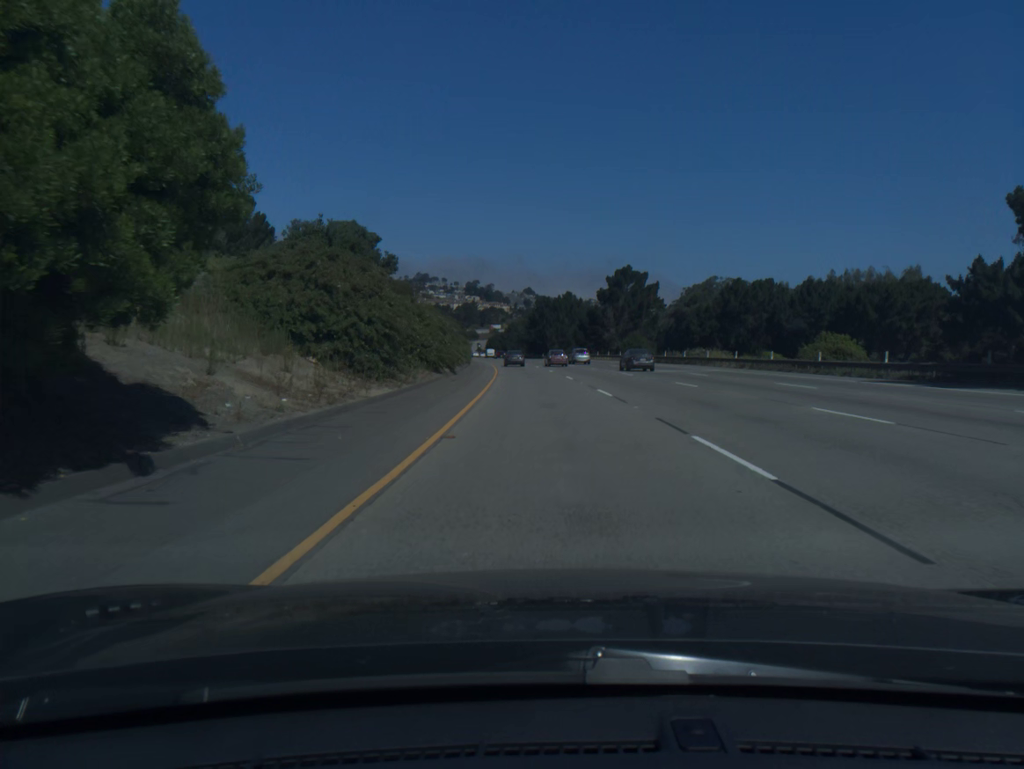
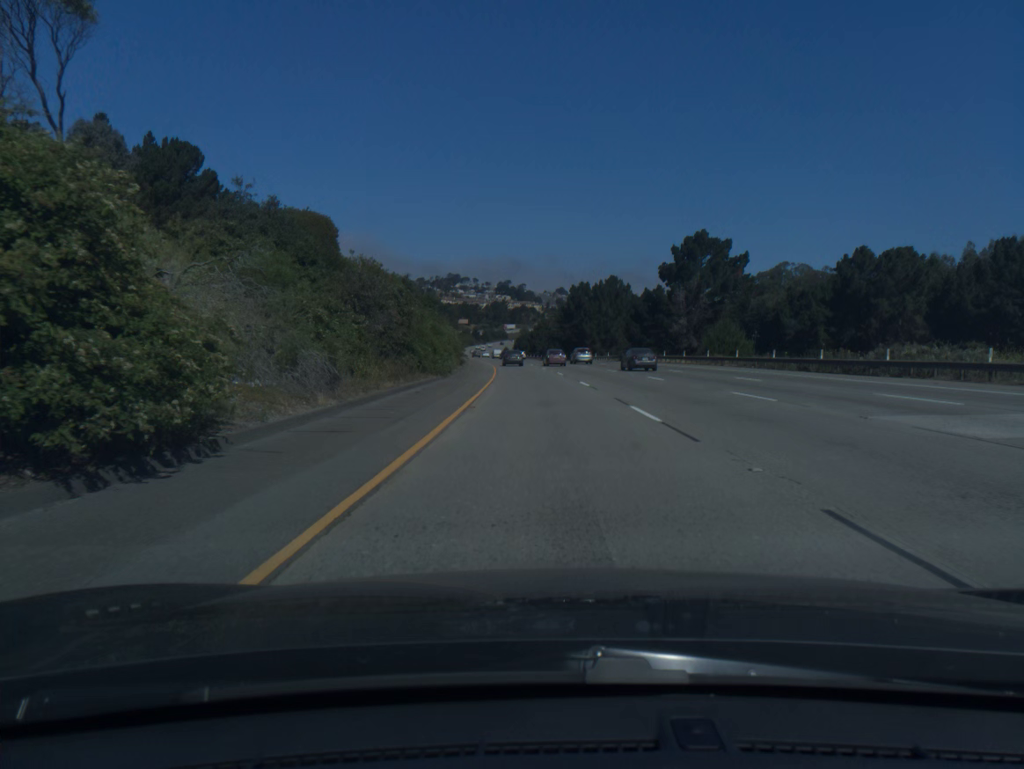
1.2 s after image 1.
(-0.7, +37.7) m; -2°
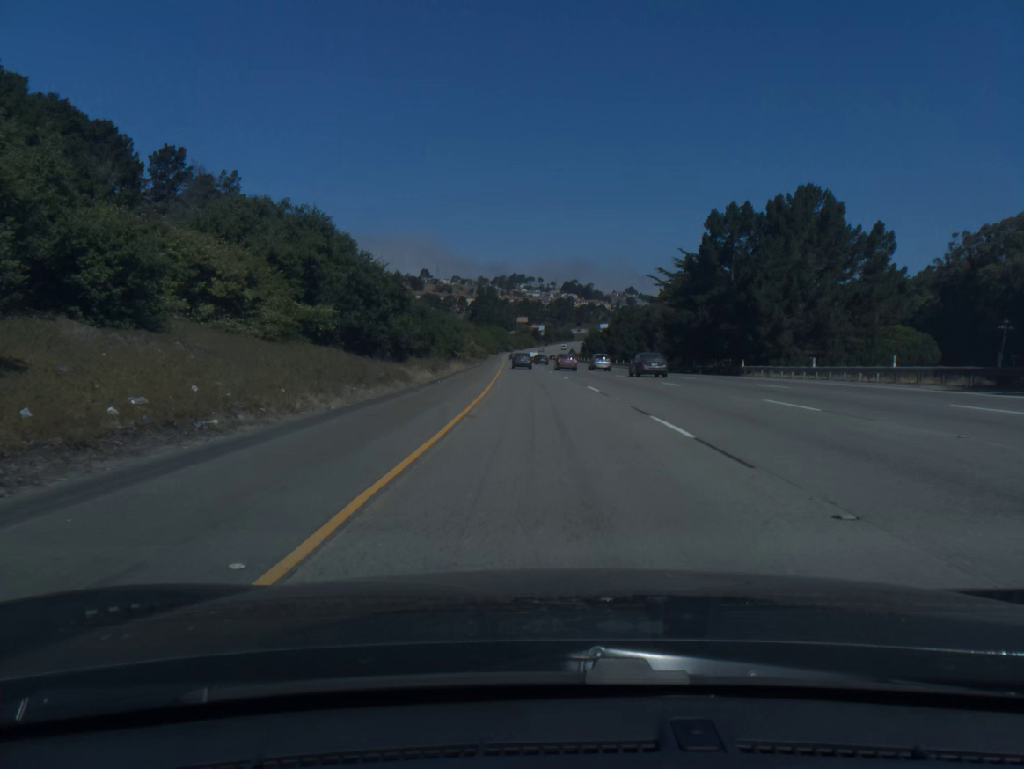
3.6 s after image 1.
(-3.2, +75.1) m; -5°
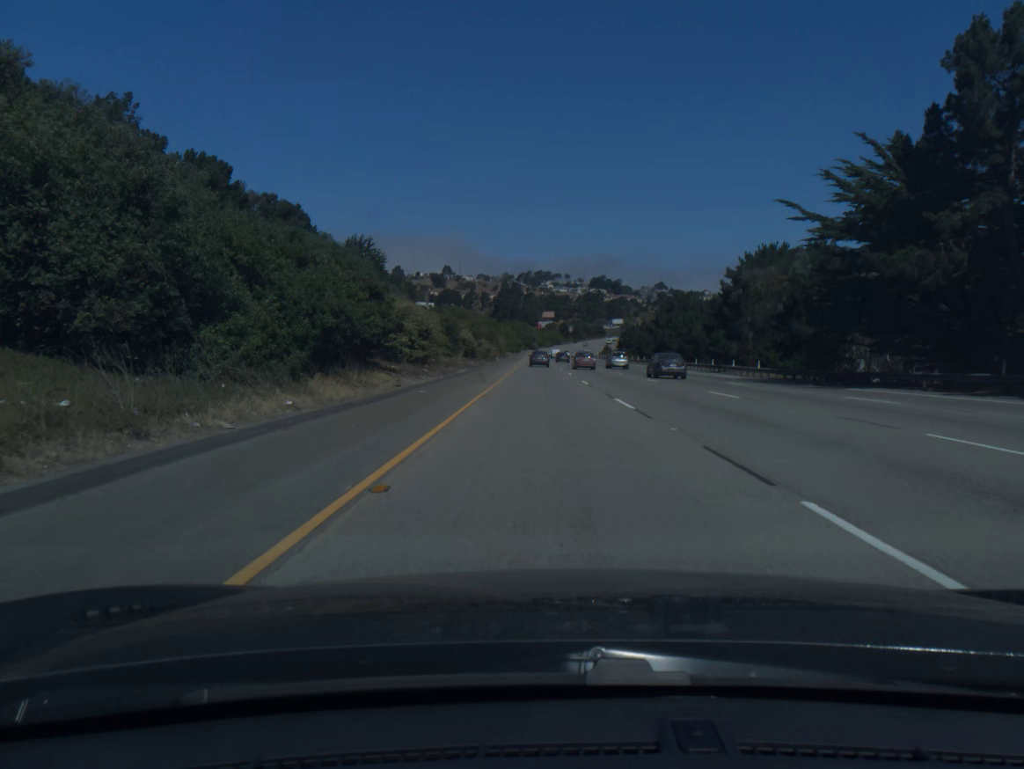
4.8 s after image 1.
(-0.6, +37.5) m; -2°
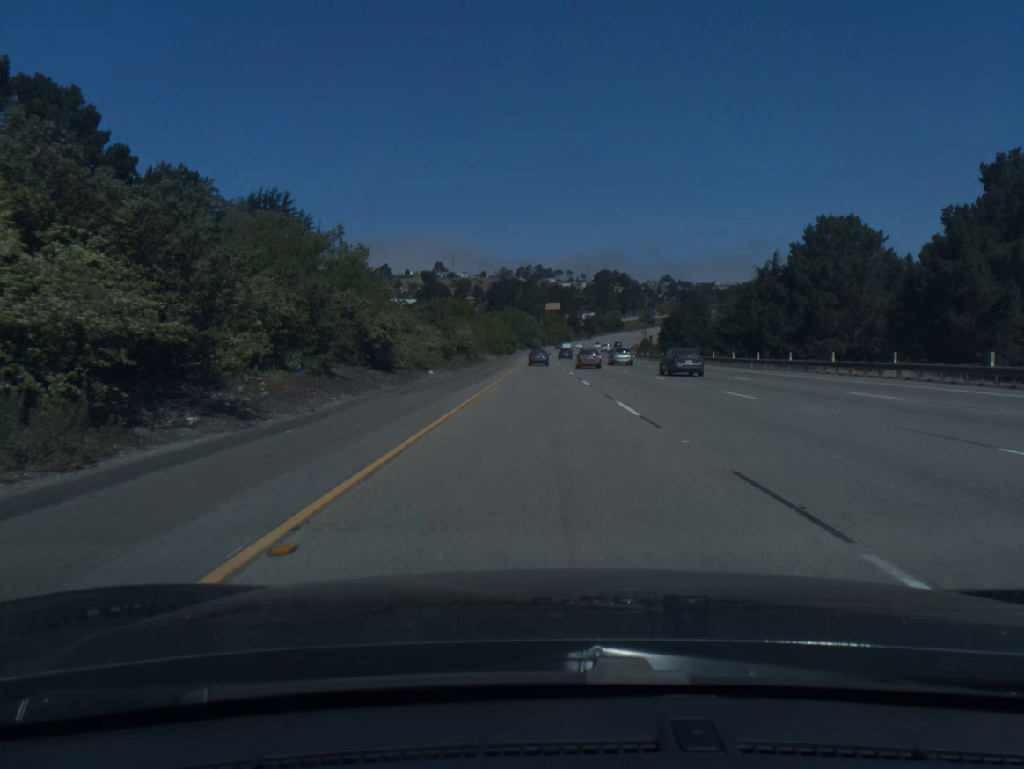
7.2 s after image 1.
(-0.5, +75.2) m; 0°
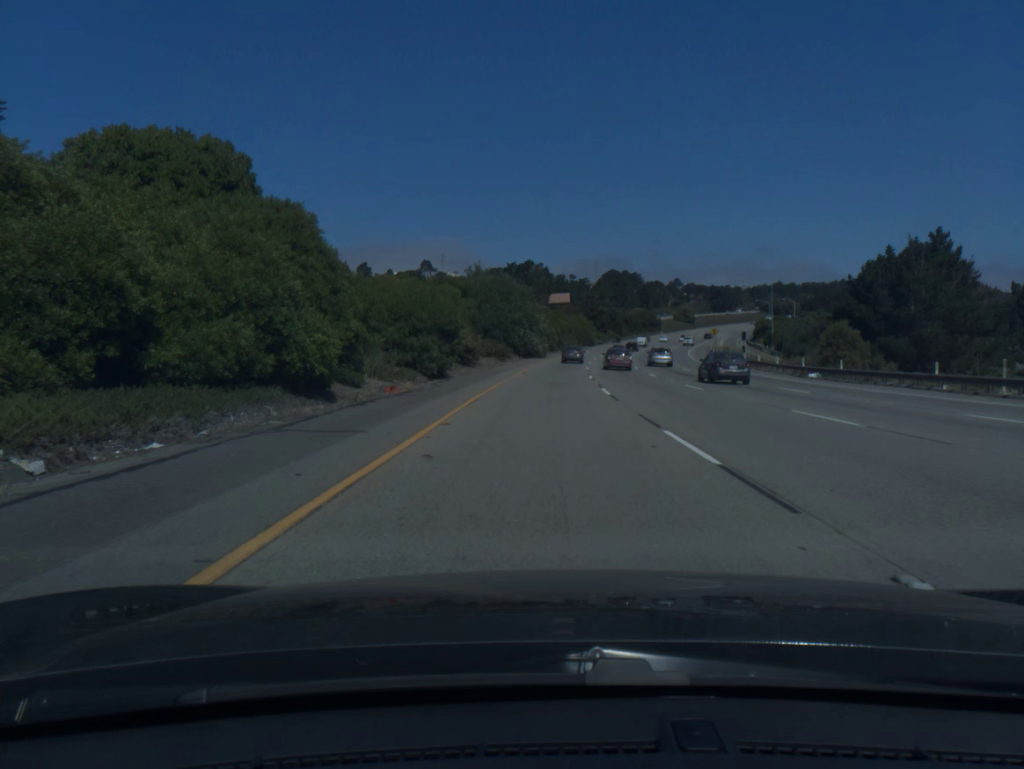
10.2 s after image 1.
(-0.4, +93.9) m; 0°
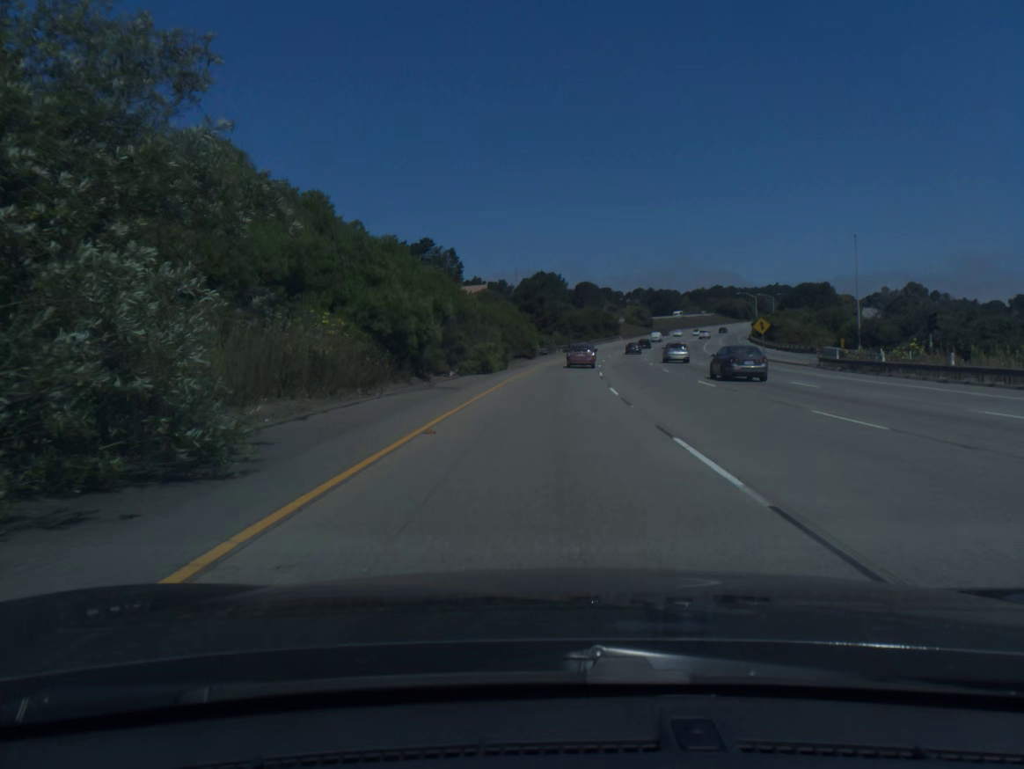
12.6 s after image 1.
(+2.8, +74.5) m; +6°
